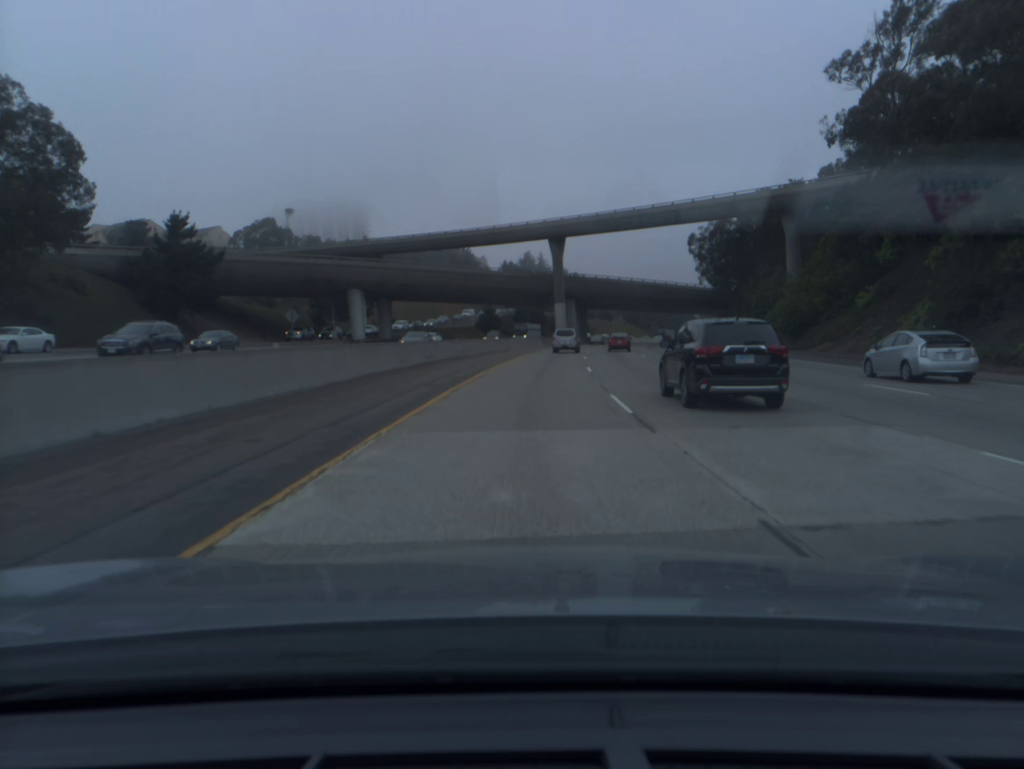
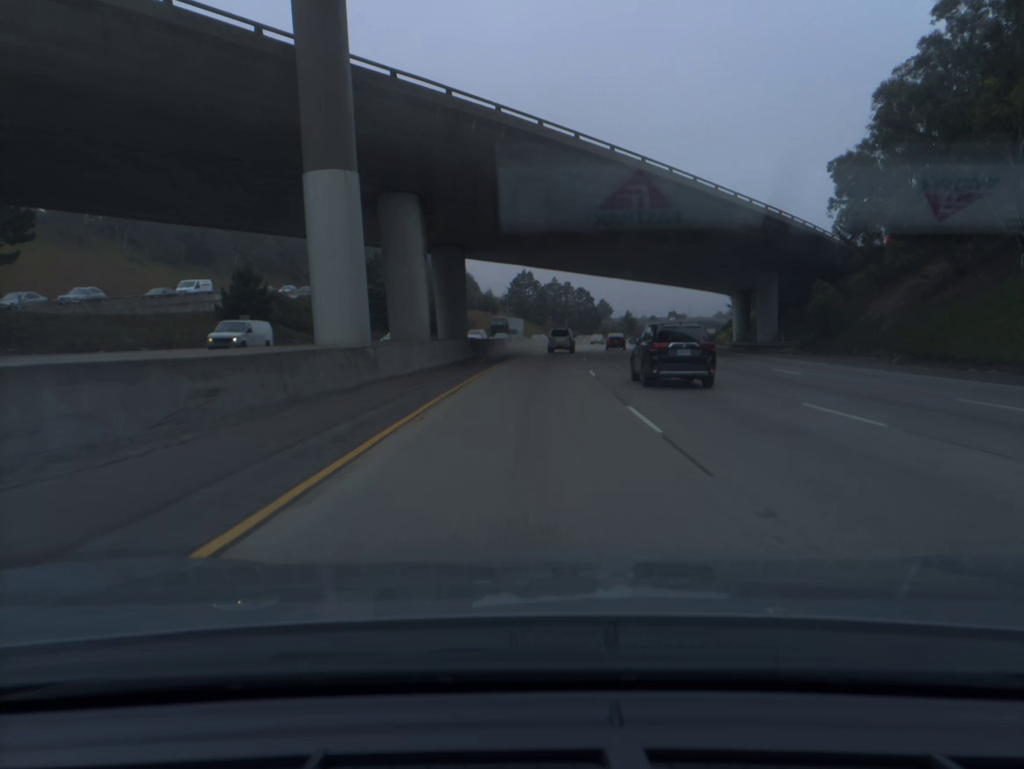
(+6.8, +90.9) m; +9°
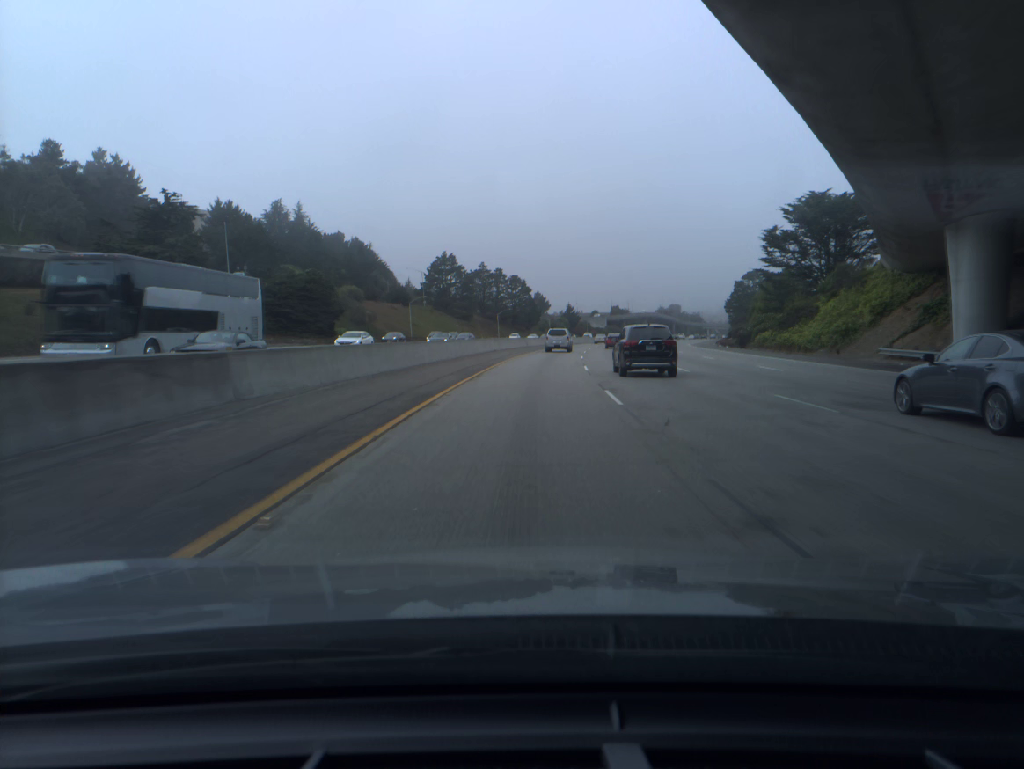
(+2.3, +54.4) m; +5°
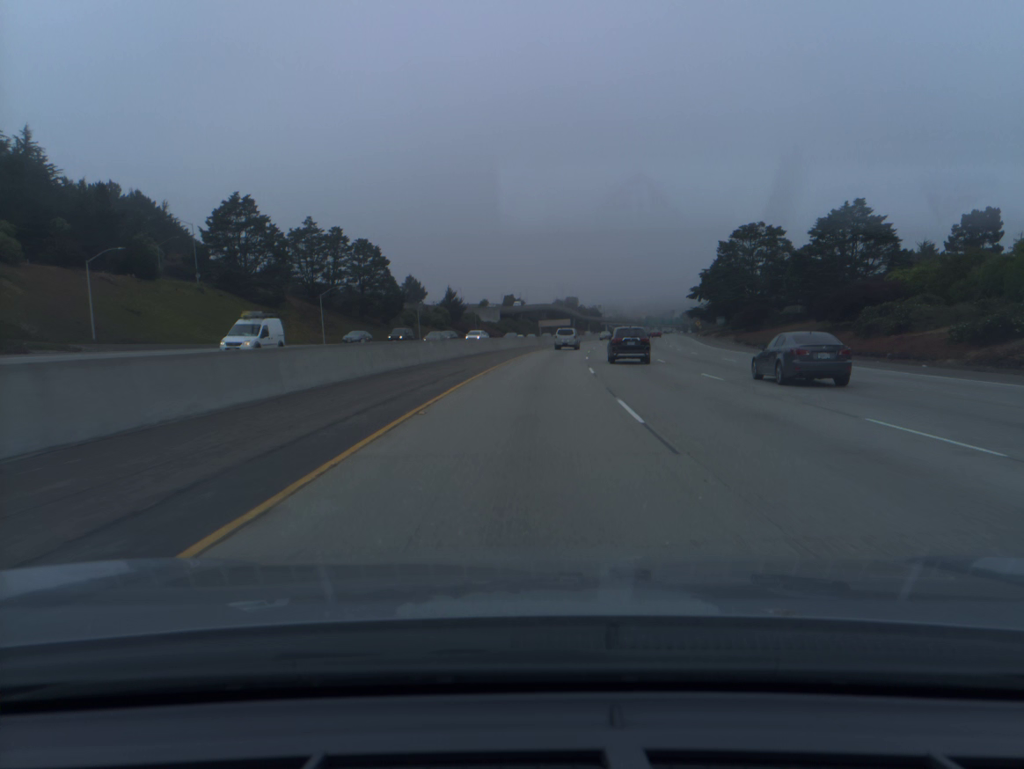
(+6.5, +90.5) m; +8°
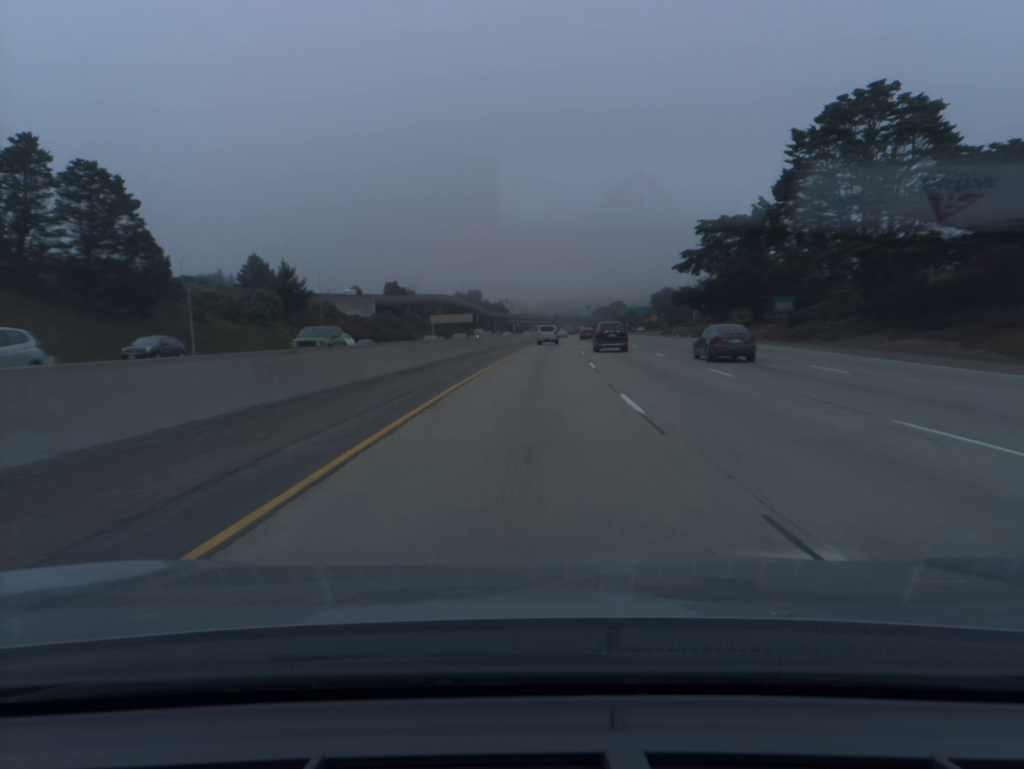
(+4.6, +72.4) m; +7°
